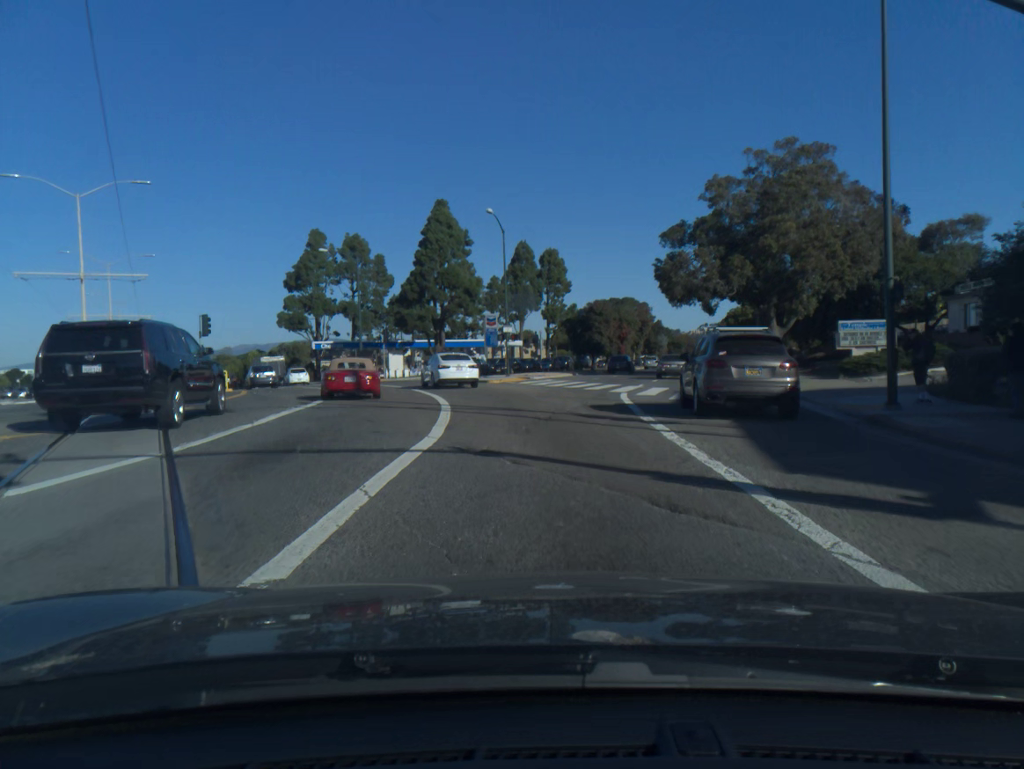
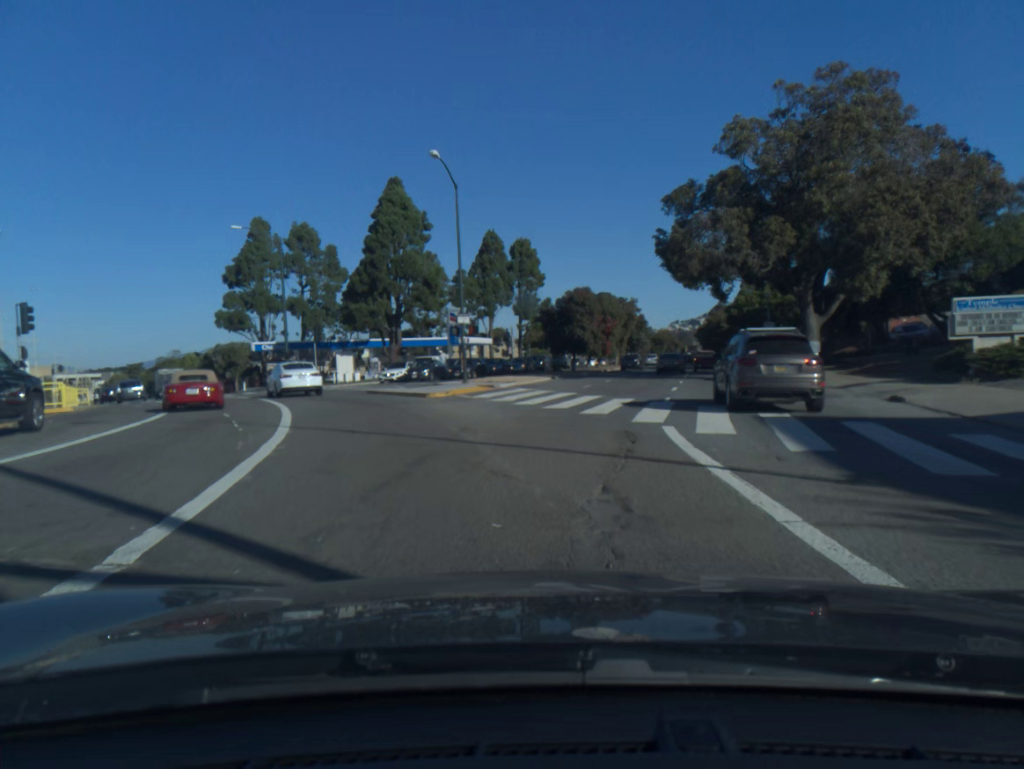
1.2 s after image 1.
(+0.2, +13.4) m; +3°
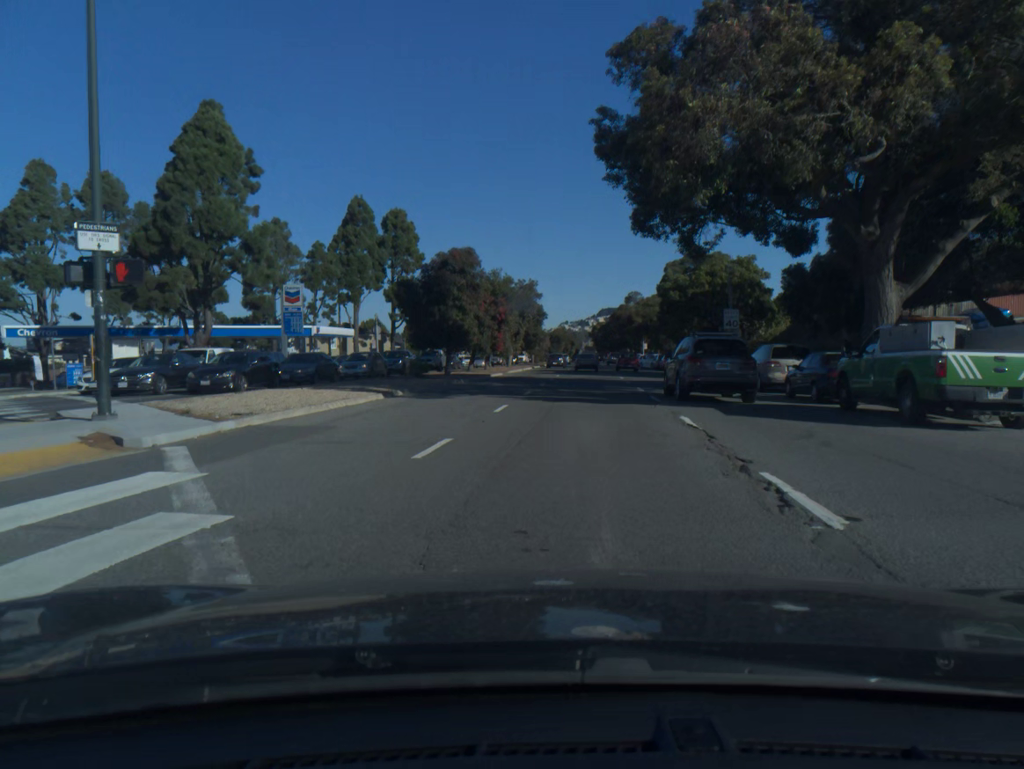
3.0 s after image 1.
(+1.5, +22.5) m; +8°
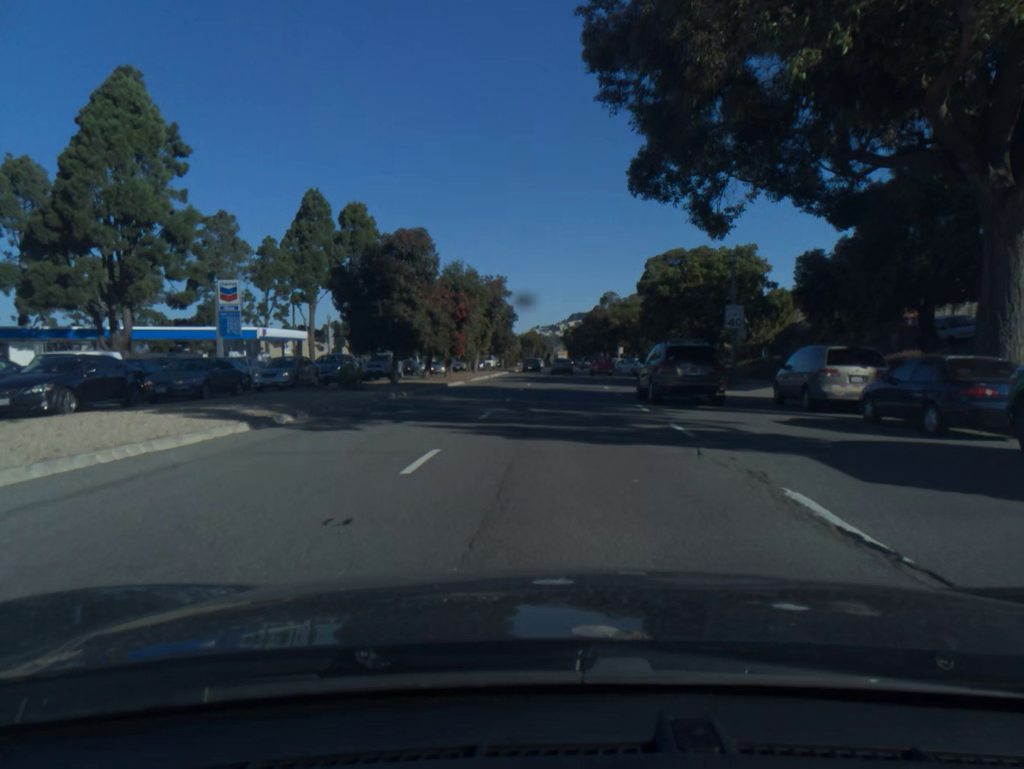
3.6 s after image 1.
(+0.2, +8.0) m; +2°
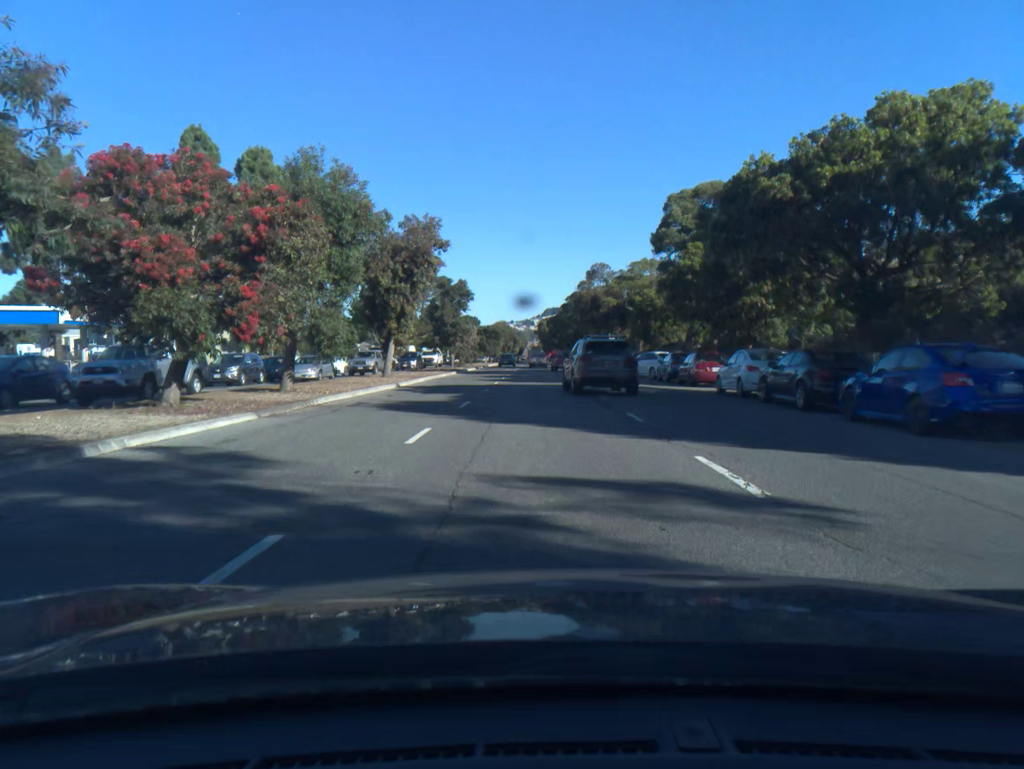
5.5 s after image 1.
(+0.7, +26.9) m; +2°
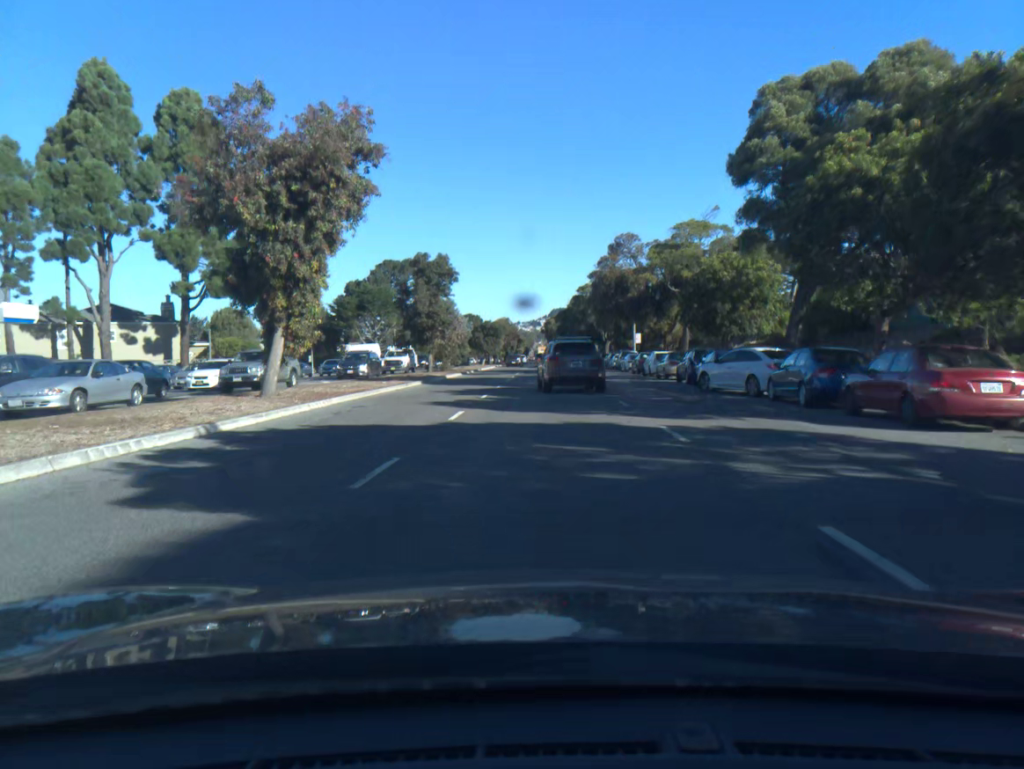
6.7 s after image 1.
(-0.1, +18.1) m; 0°
